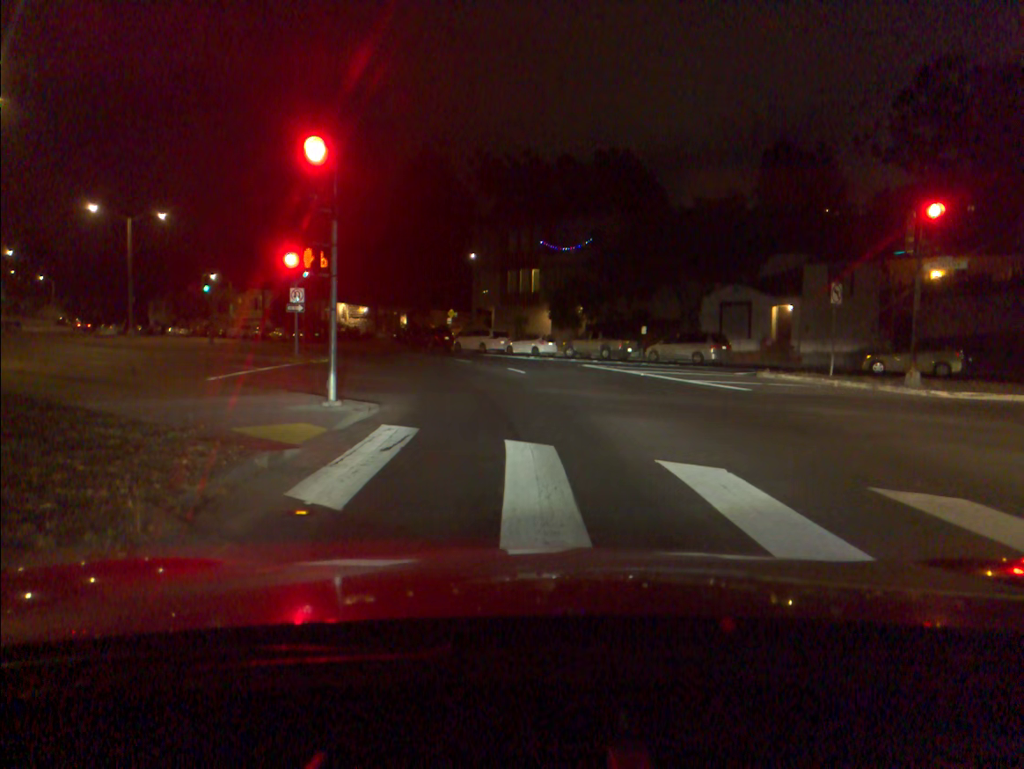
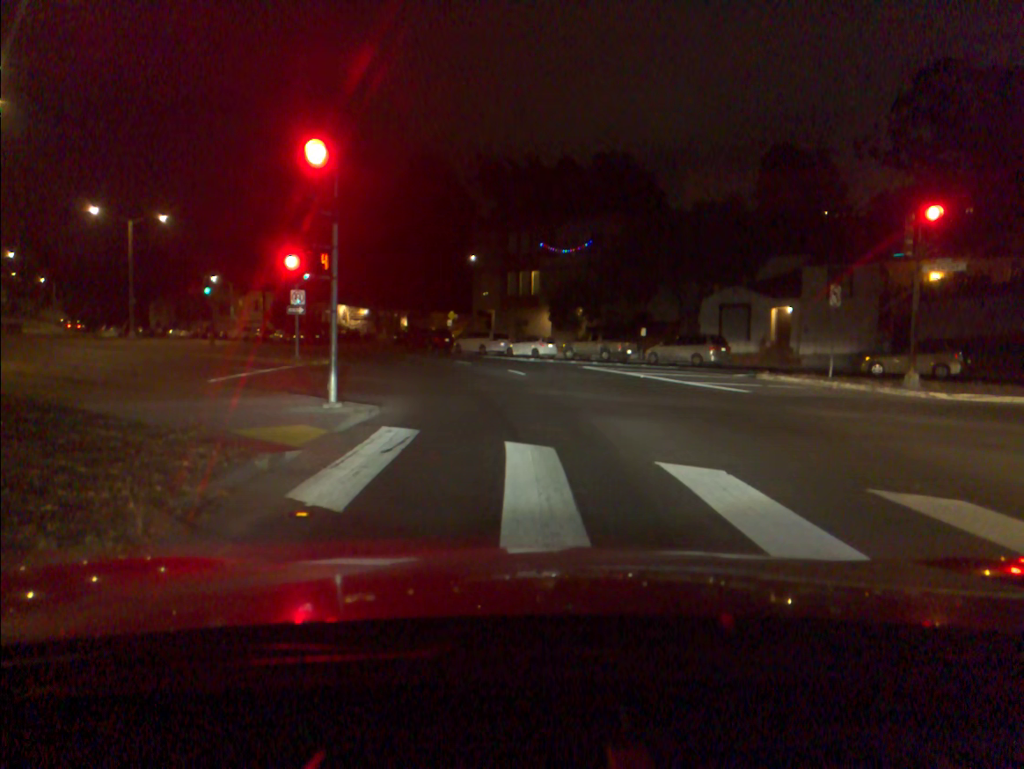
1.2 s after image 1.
(0.0, 0.0) m; 0°
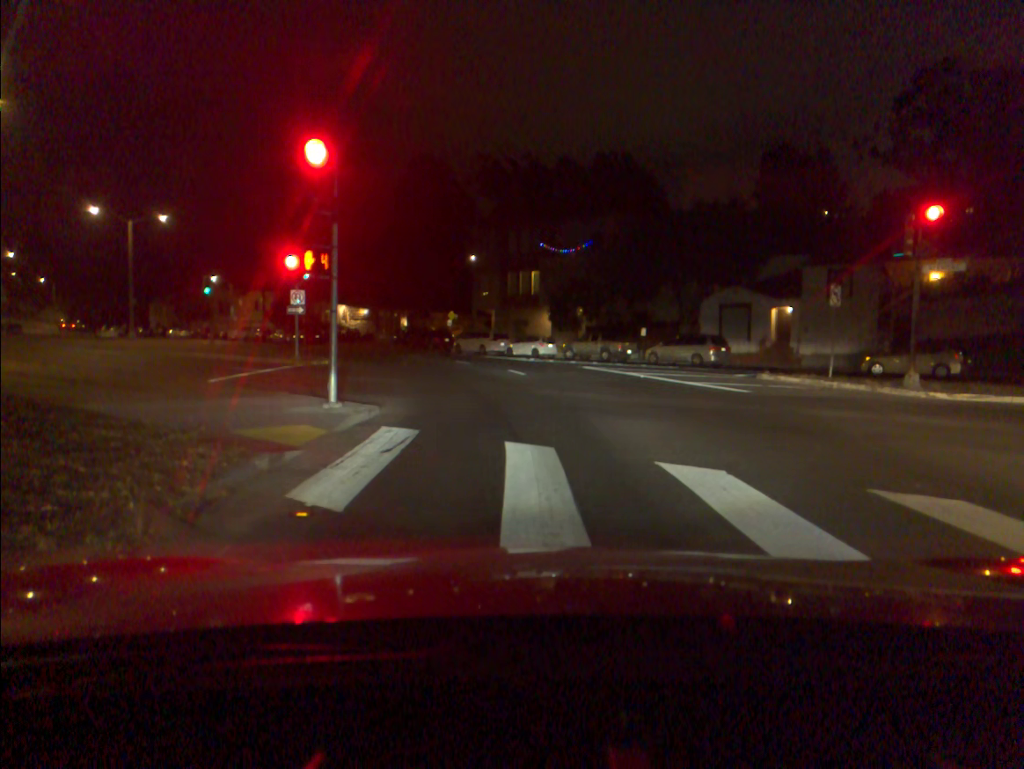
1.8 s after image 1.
(0.0, 0.0) m; 0°
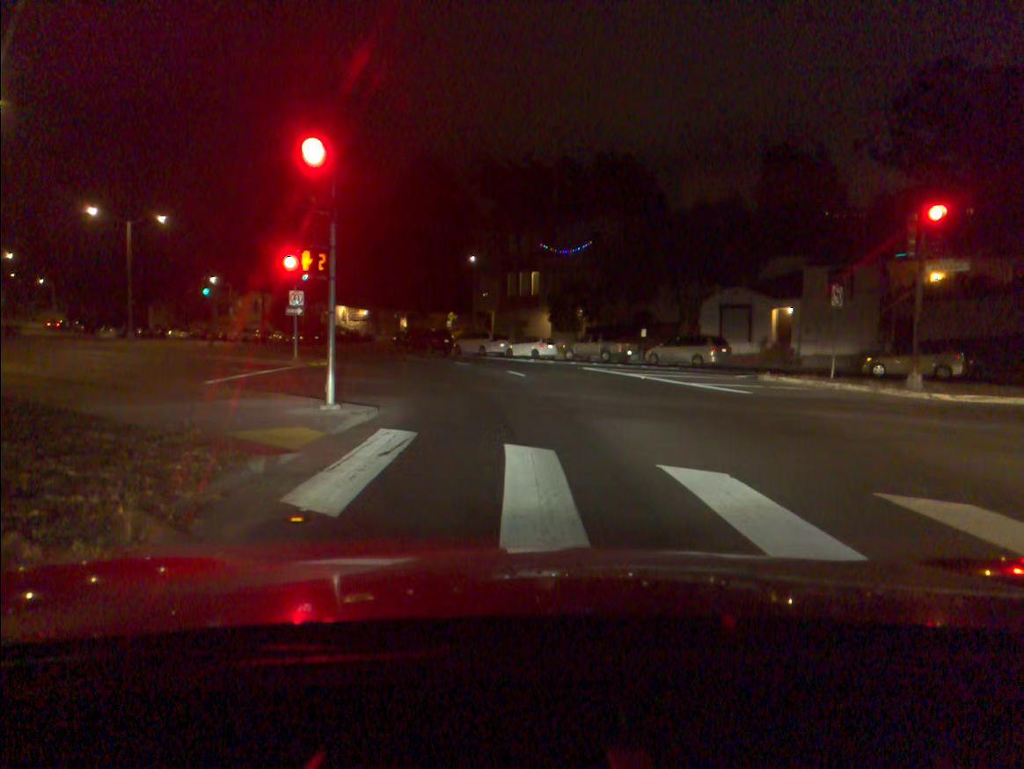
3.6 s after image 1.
(0.0, +0.1) m; 0°
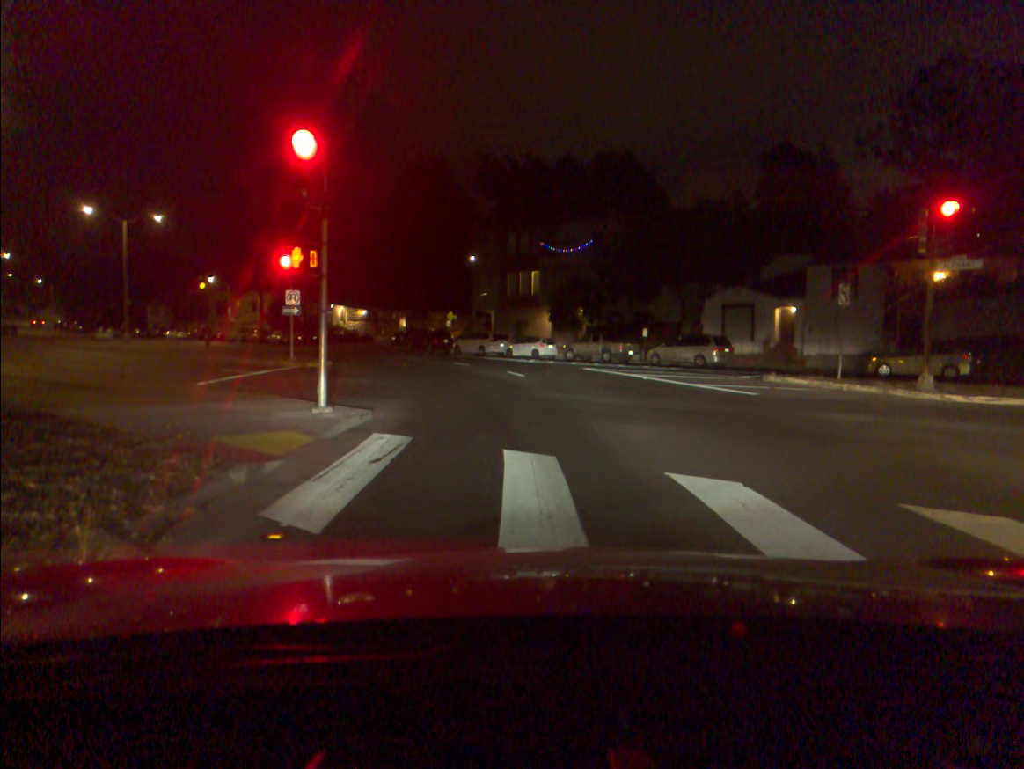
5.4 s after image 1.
(0.0, +0.5) m; 0°
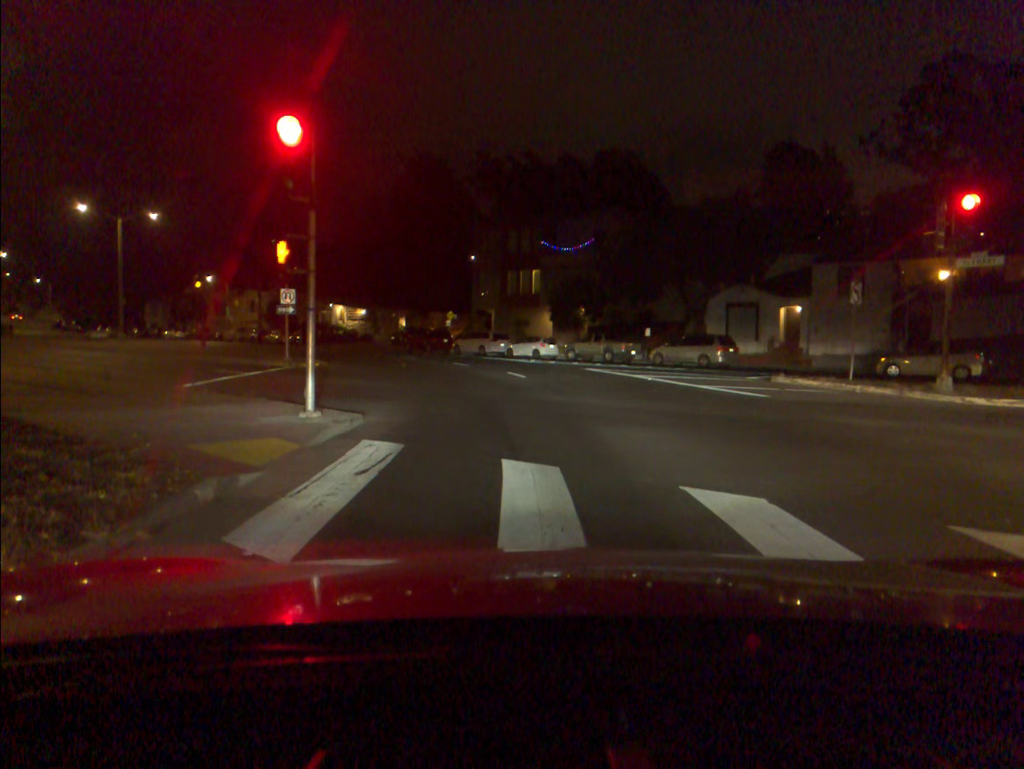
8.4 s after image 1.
(0.0, +0.7) m; 0°
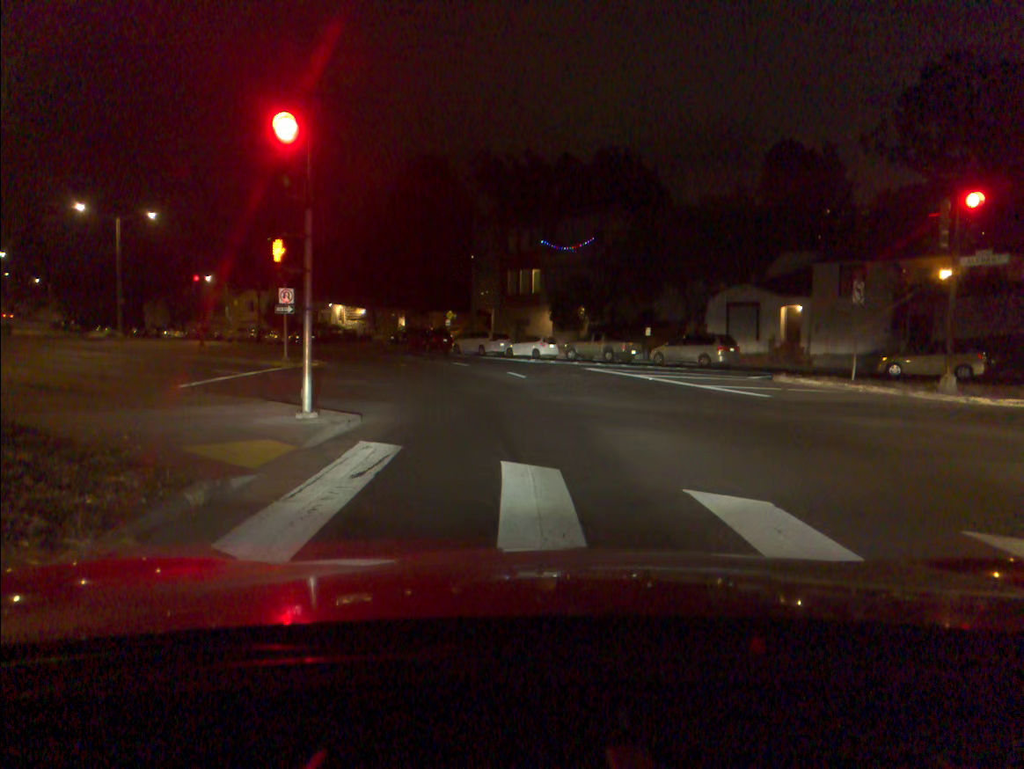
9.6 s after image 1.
(0.0, +0.2) m; 0°
